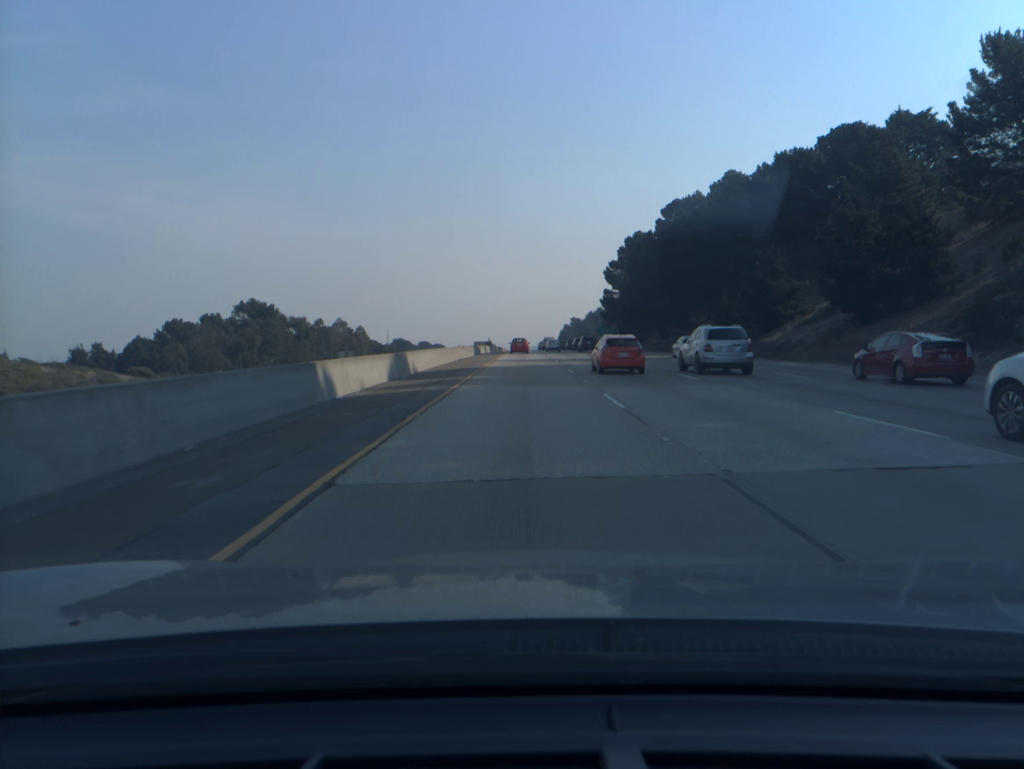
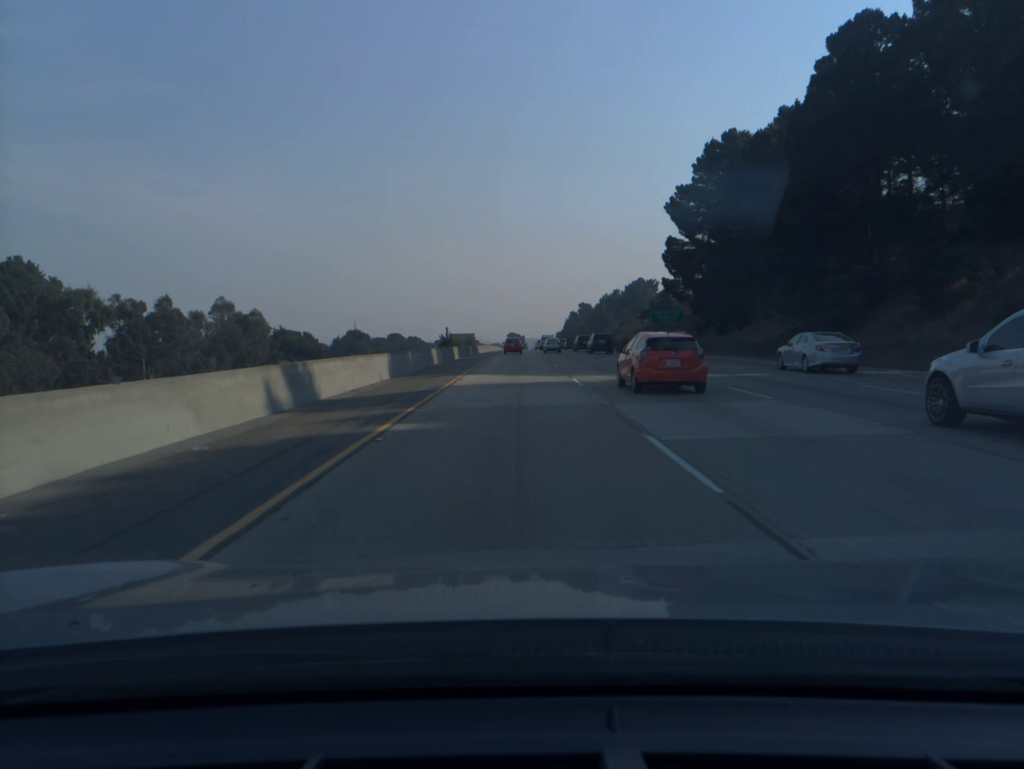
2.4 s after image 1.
(+0.3, +81.2) m; 0°
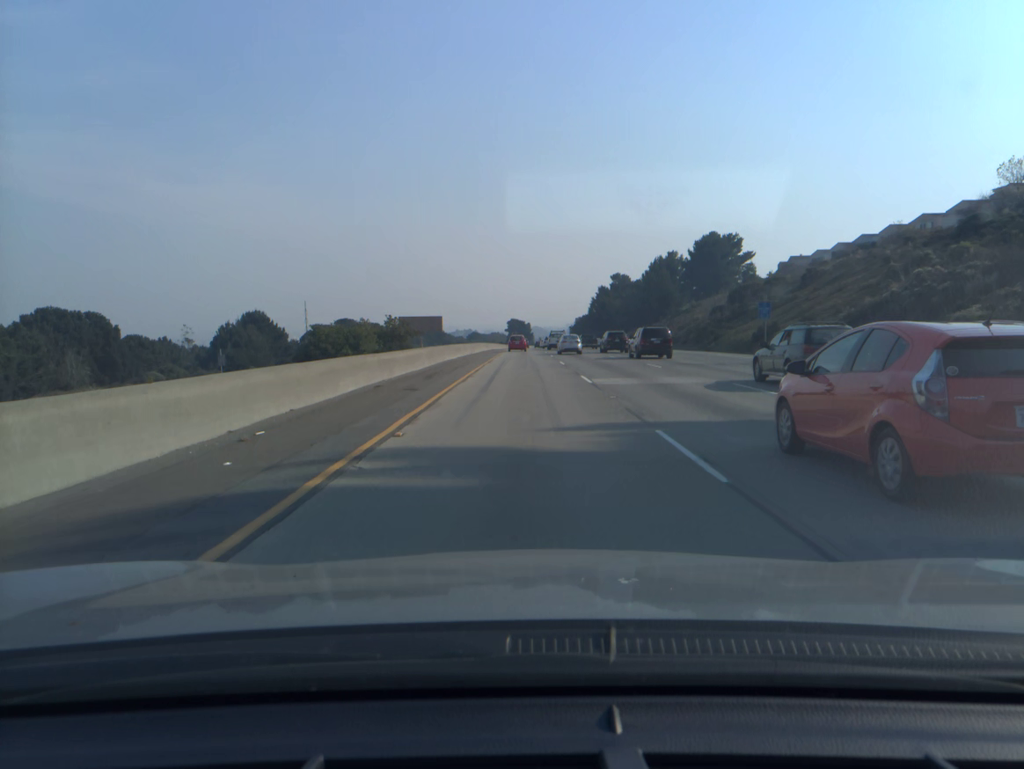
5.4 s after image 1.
(-0.6, +102.2) m; 0°
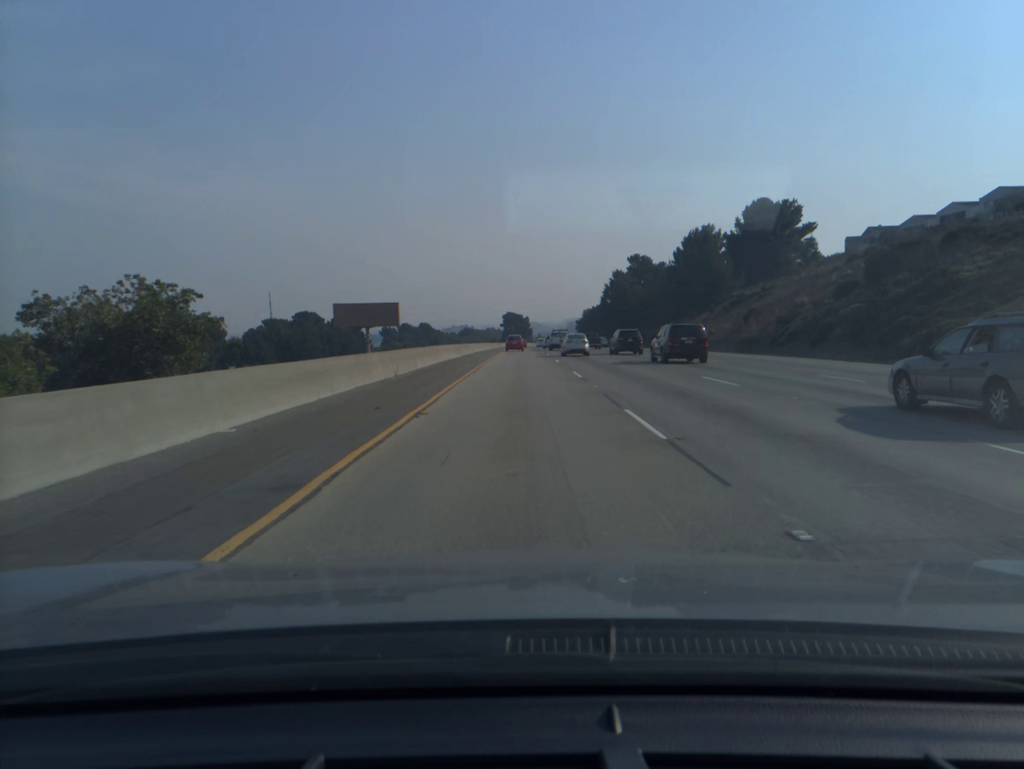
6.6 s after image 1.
(+0.1, +41.0) m; 0°
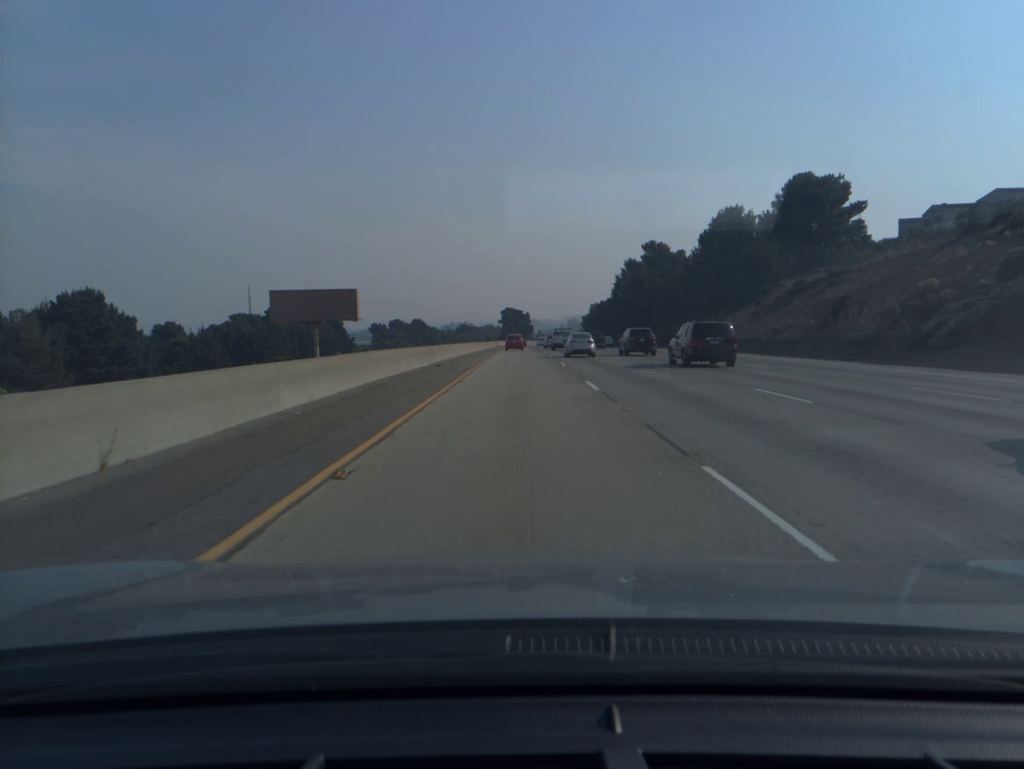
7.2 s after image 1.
(0.0, +20.5) m; 0°
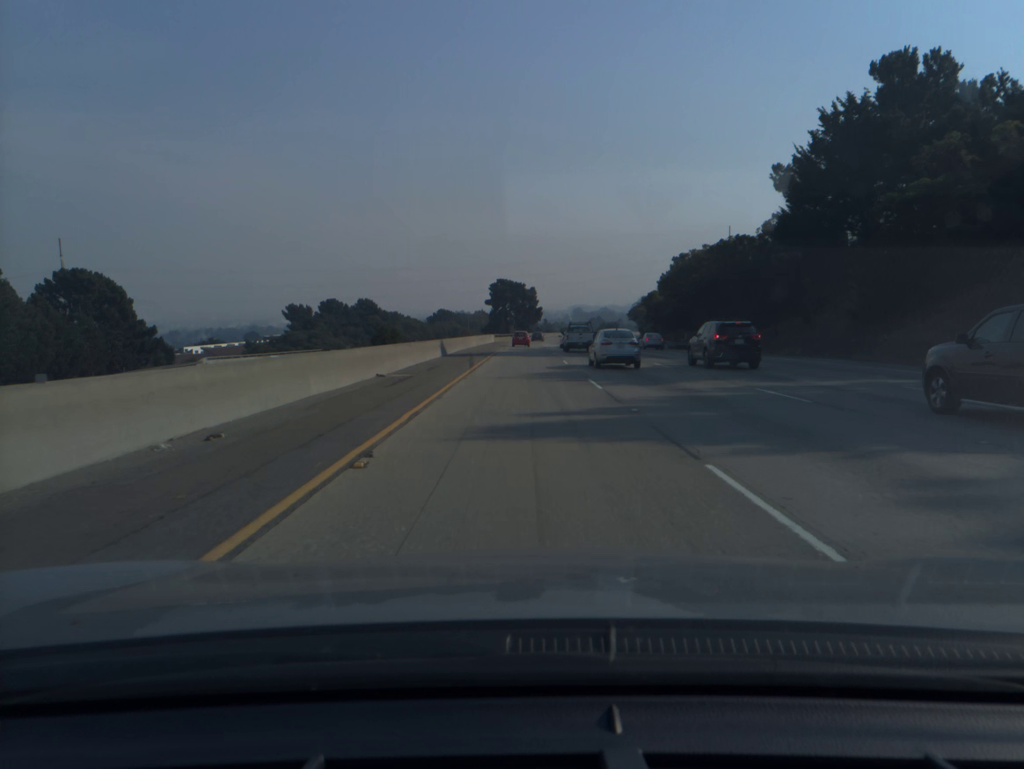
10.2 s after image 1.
(-0.2, +102.0) m; 0°
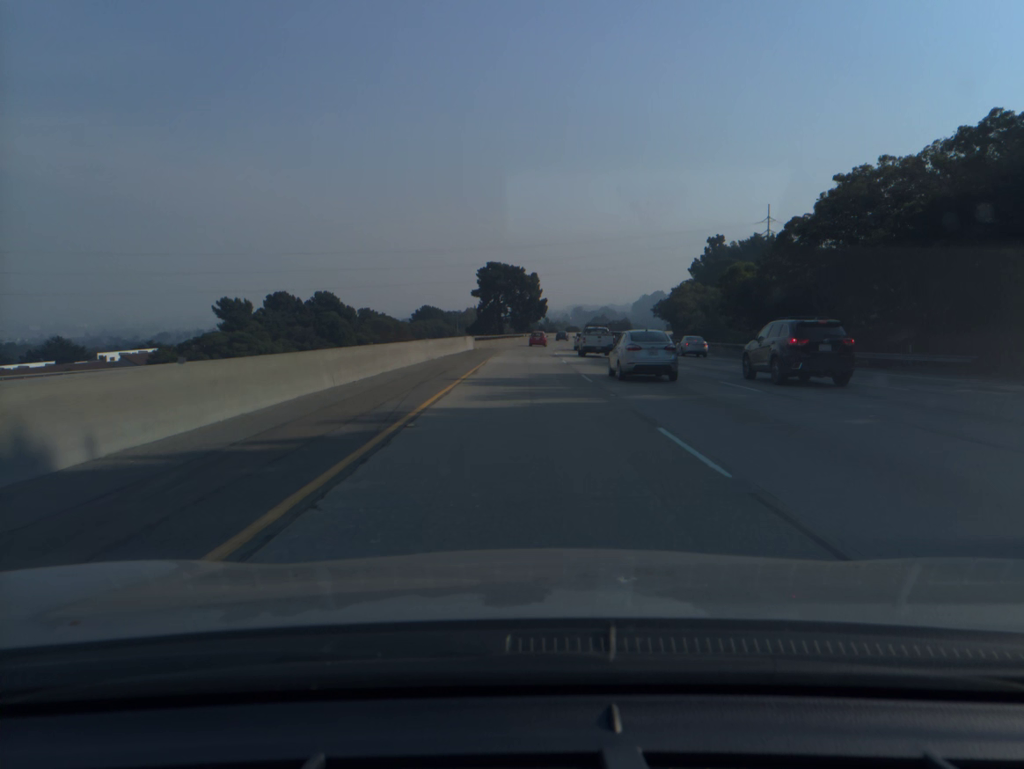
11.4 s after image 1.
(0.0, +40.5) m; 0°
